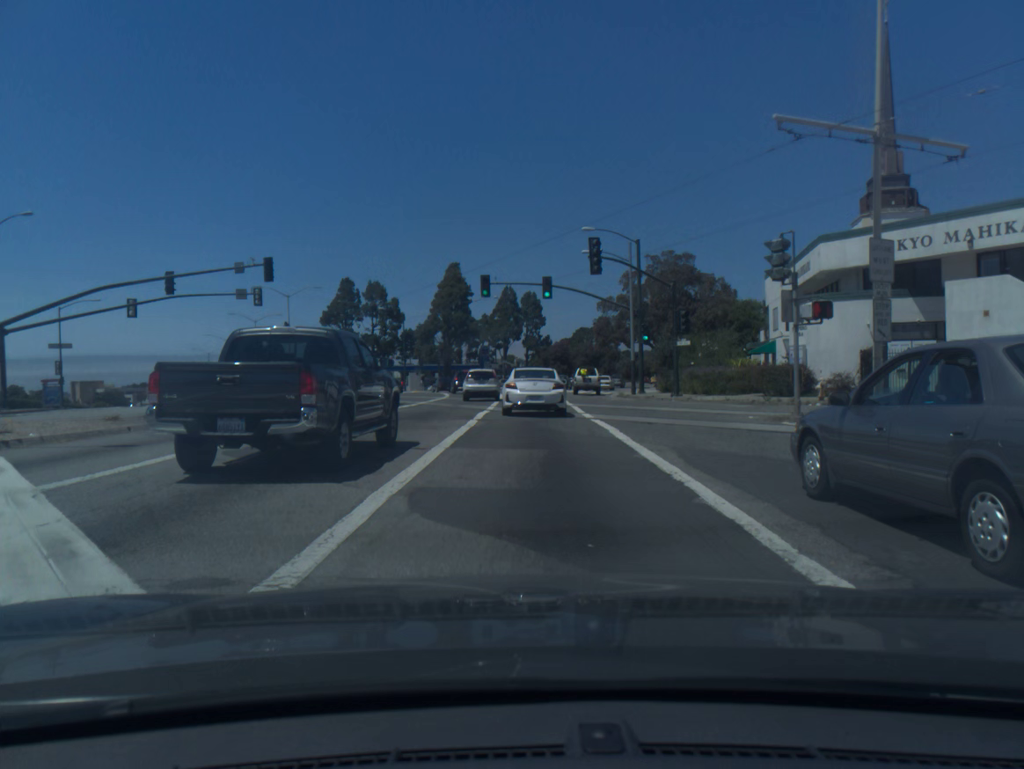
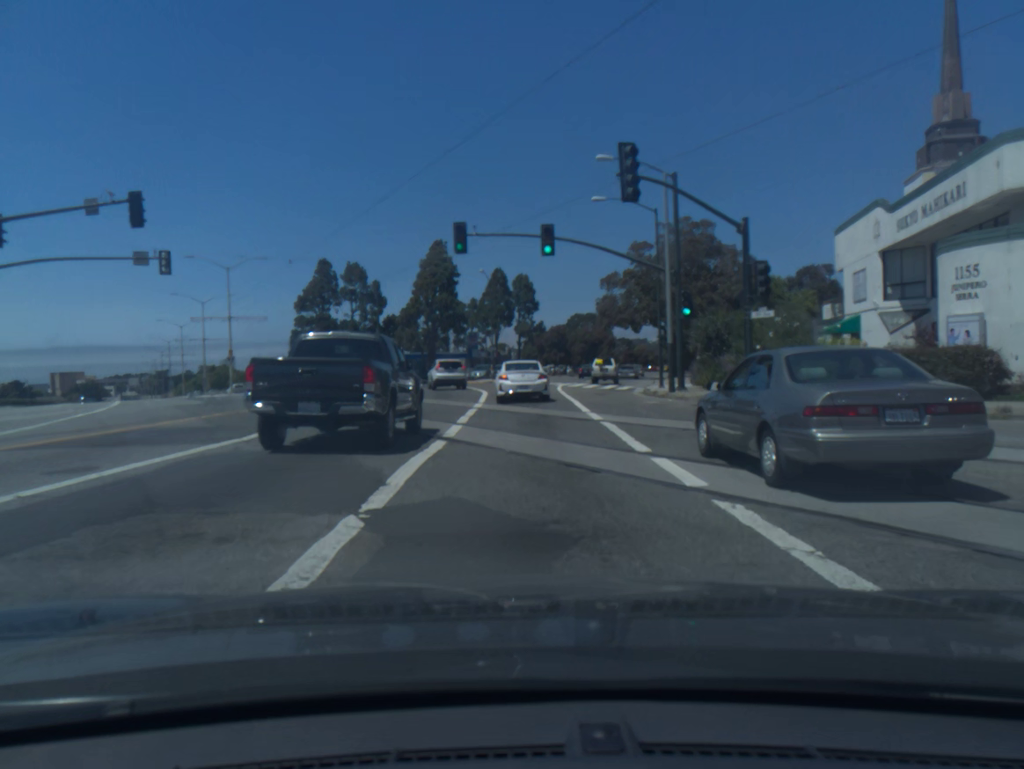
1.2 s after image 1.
(+0.1, +13.8) m; +1°
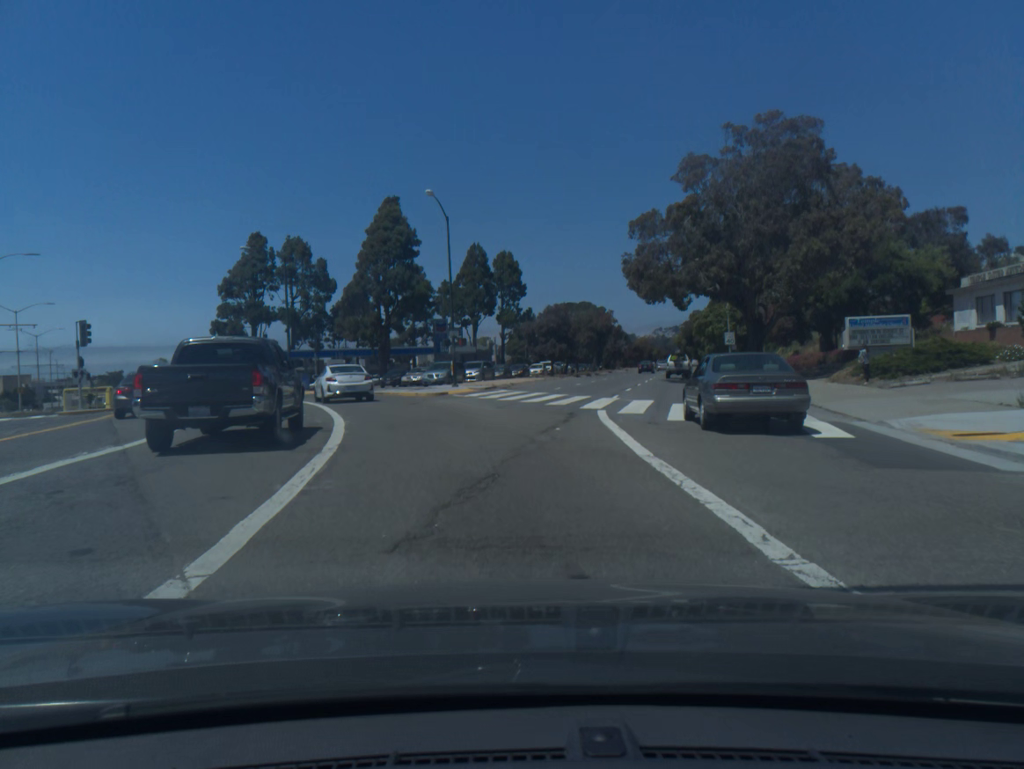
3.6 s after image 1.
(+0.3, +30.5) m; +2°
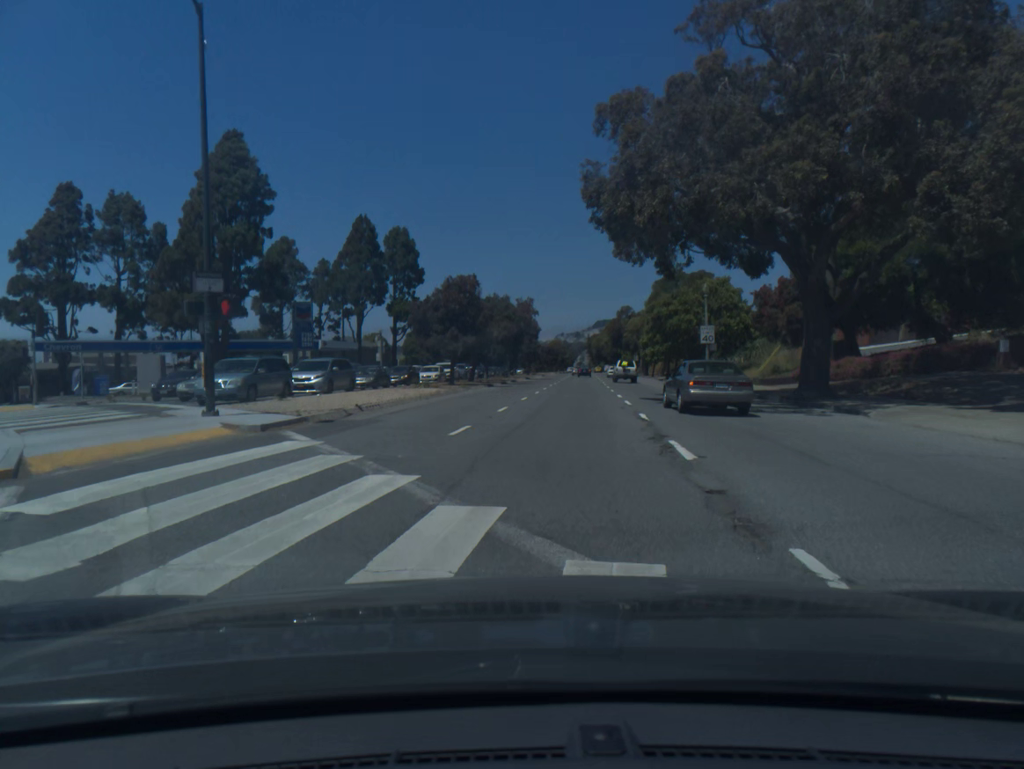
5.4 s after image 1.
(+0.8, +24.5) m; +6°
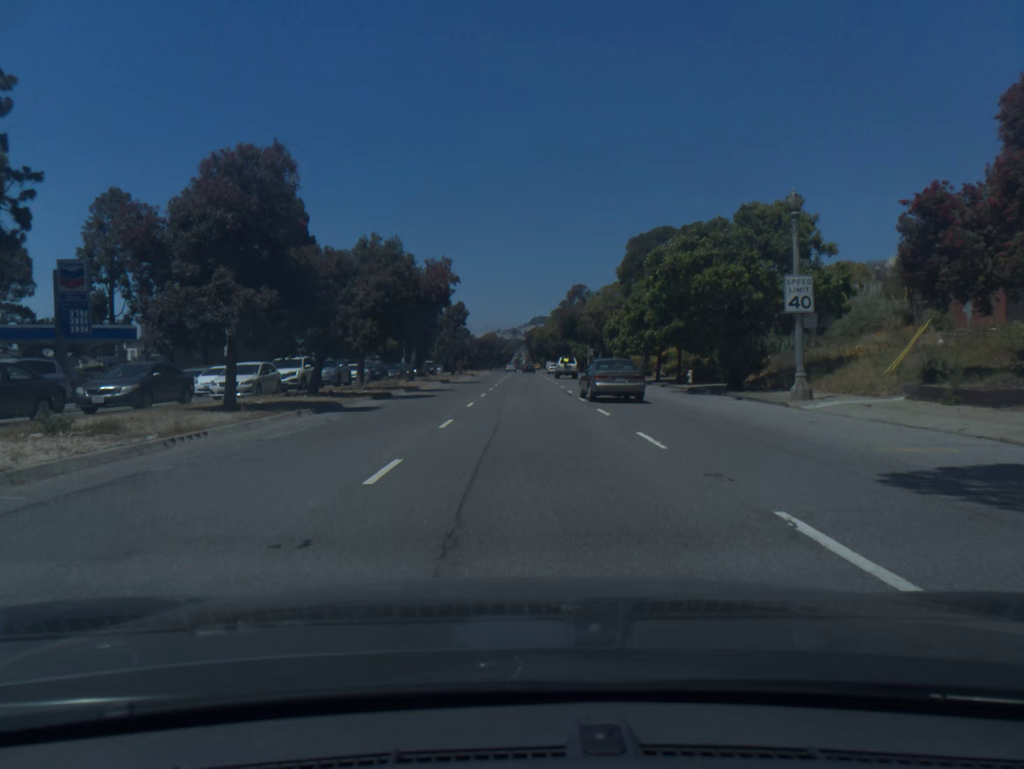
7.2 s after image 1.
(+1.4, +27.5) m; +4°
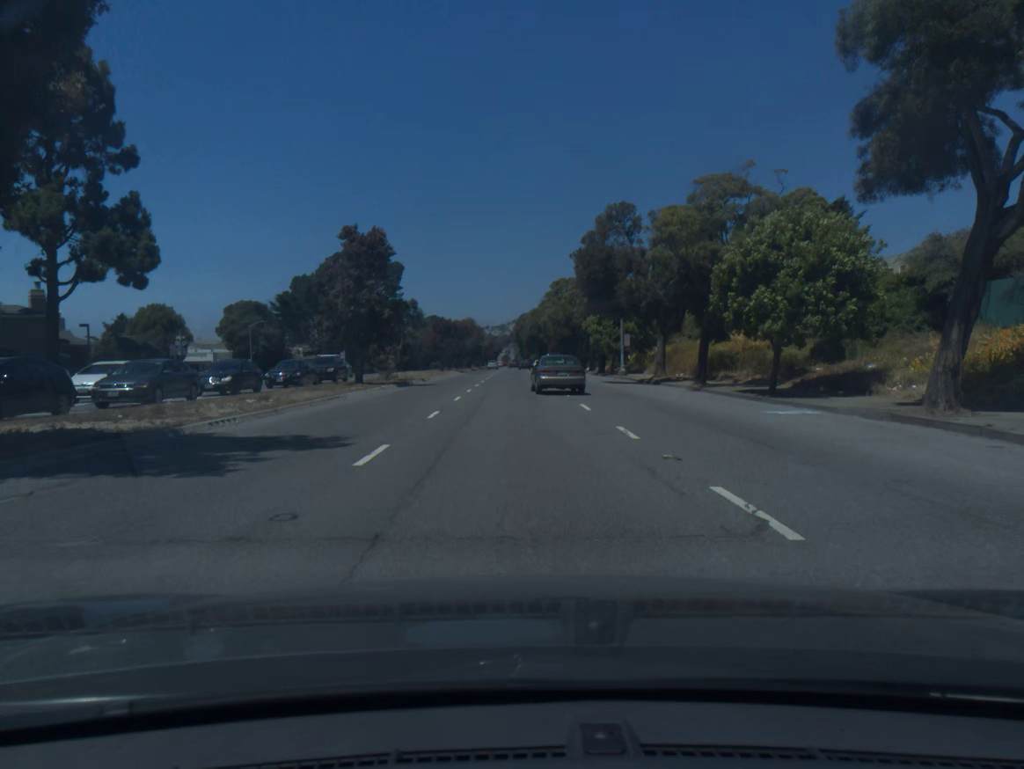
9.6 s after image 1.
(+0.4, +42.9) m; +1°
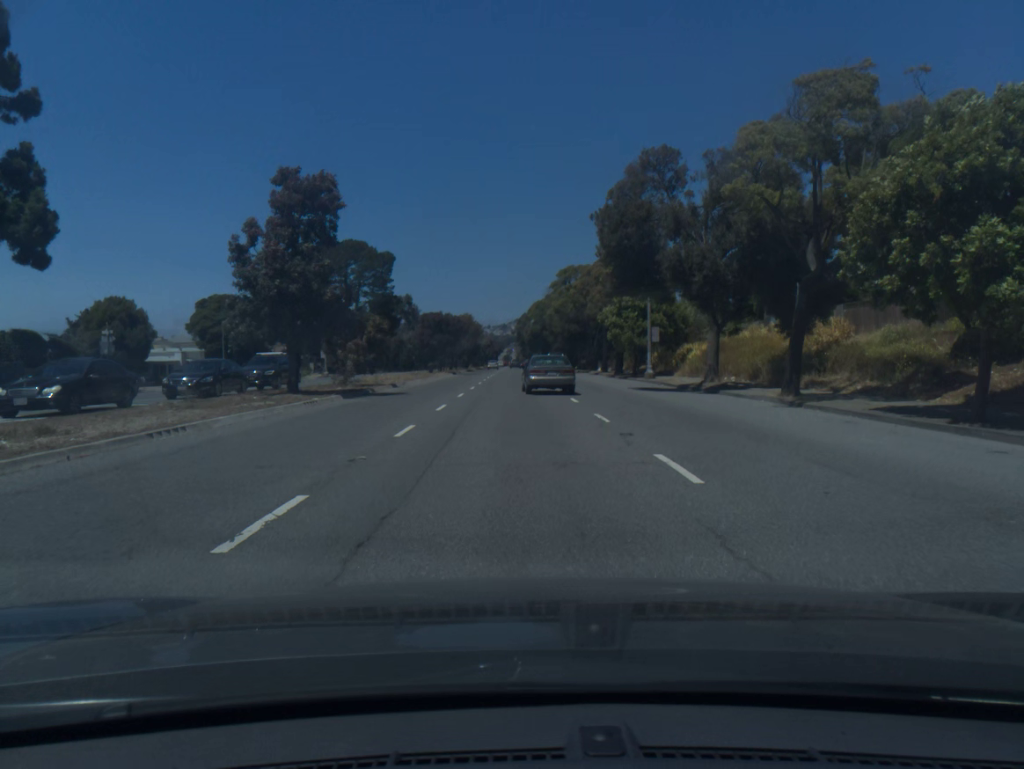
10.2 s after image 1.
(0.0, +11.6) m; 0°
